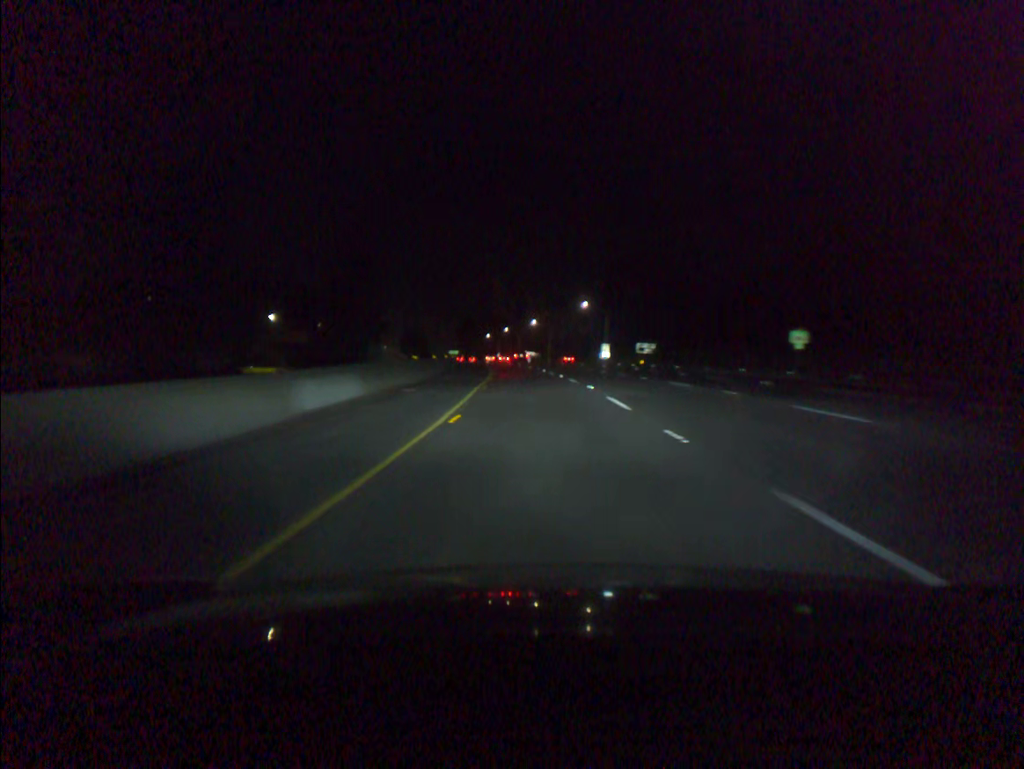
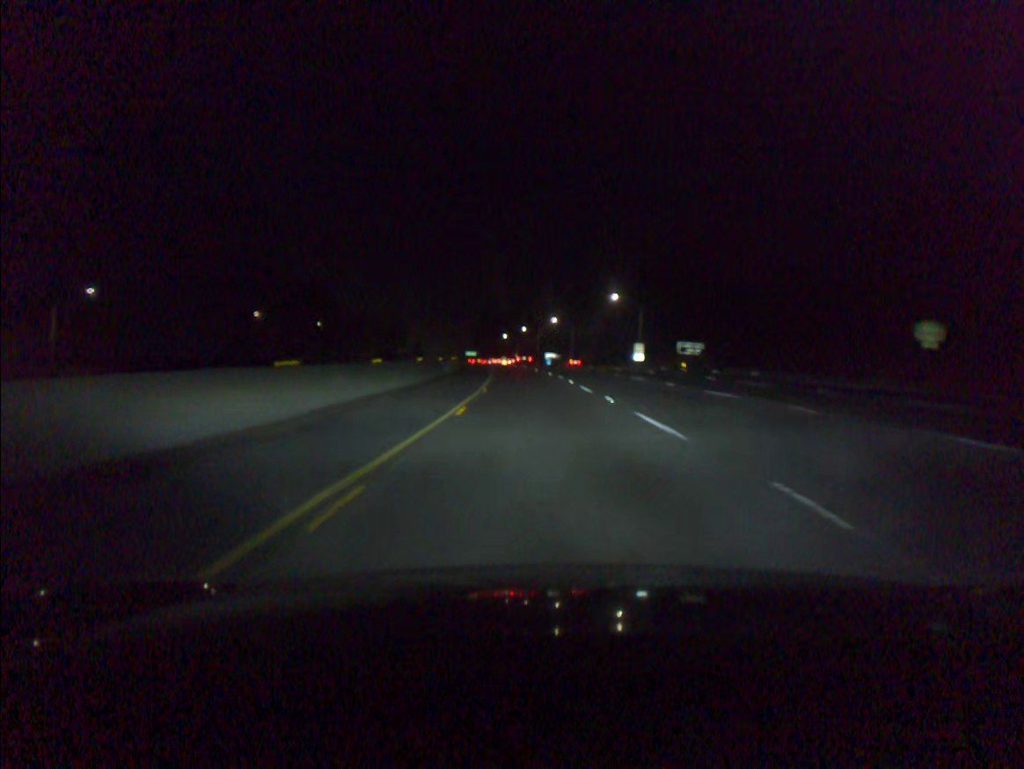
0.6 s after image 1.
(-0.2, +20.2) m; -1°
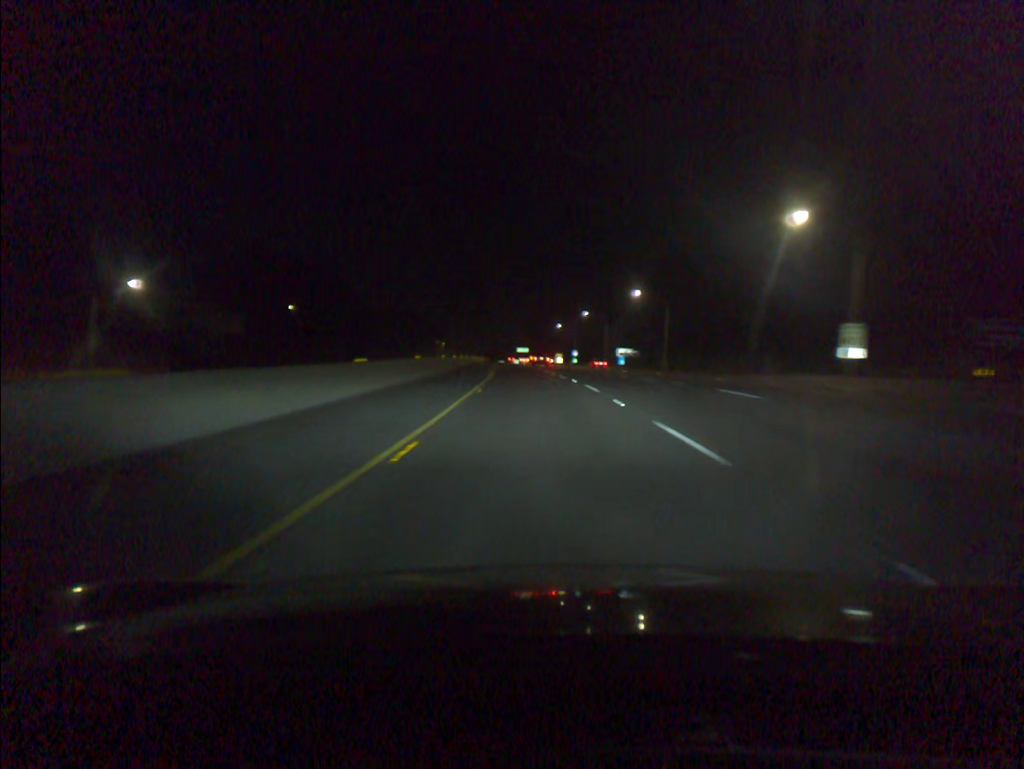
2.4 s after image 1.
(-2.1, +60.5) m; -4°
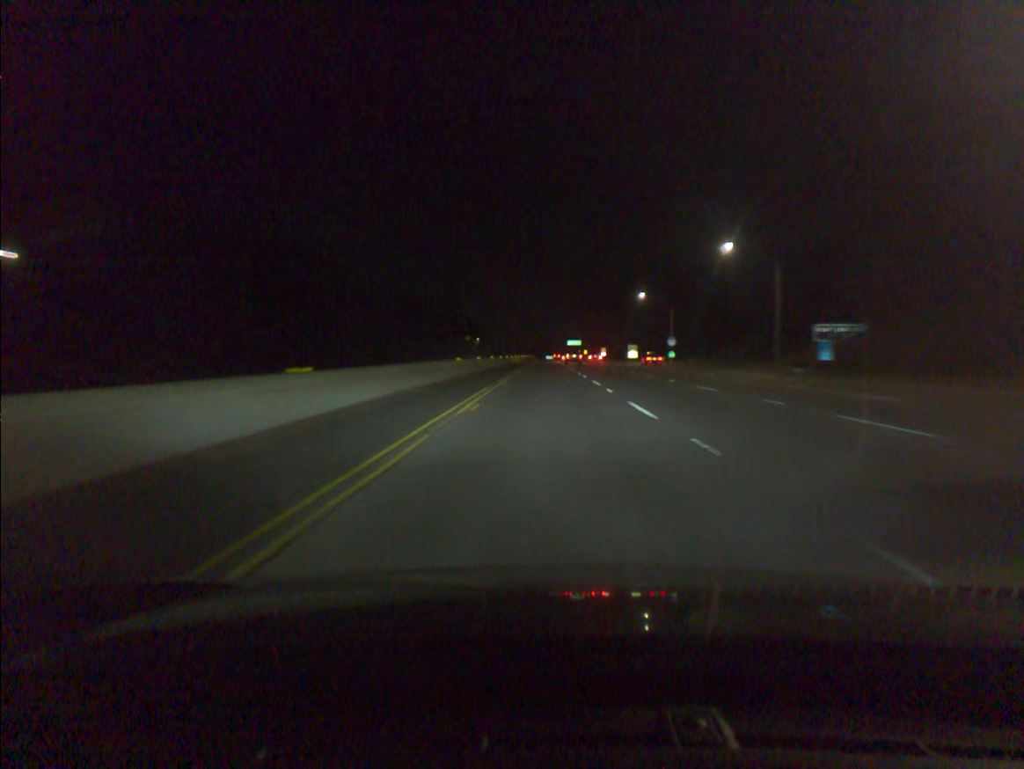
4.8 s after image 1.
(-3.5, +80.8) m; -4°
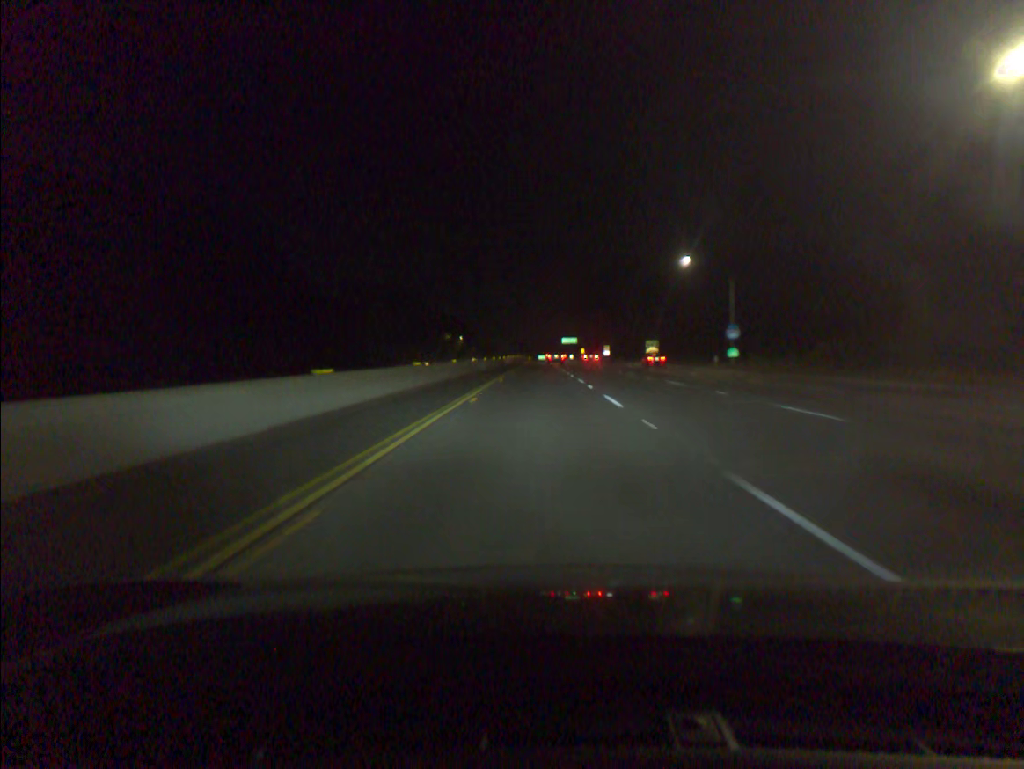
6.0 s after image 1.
(+0.2, +40.5) m; +1°
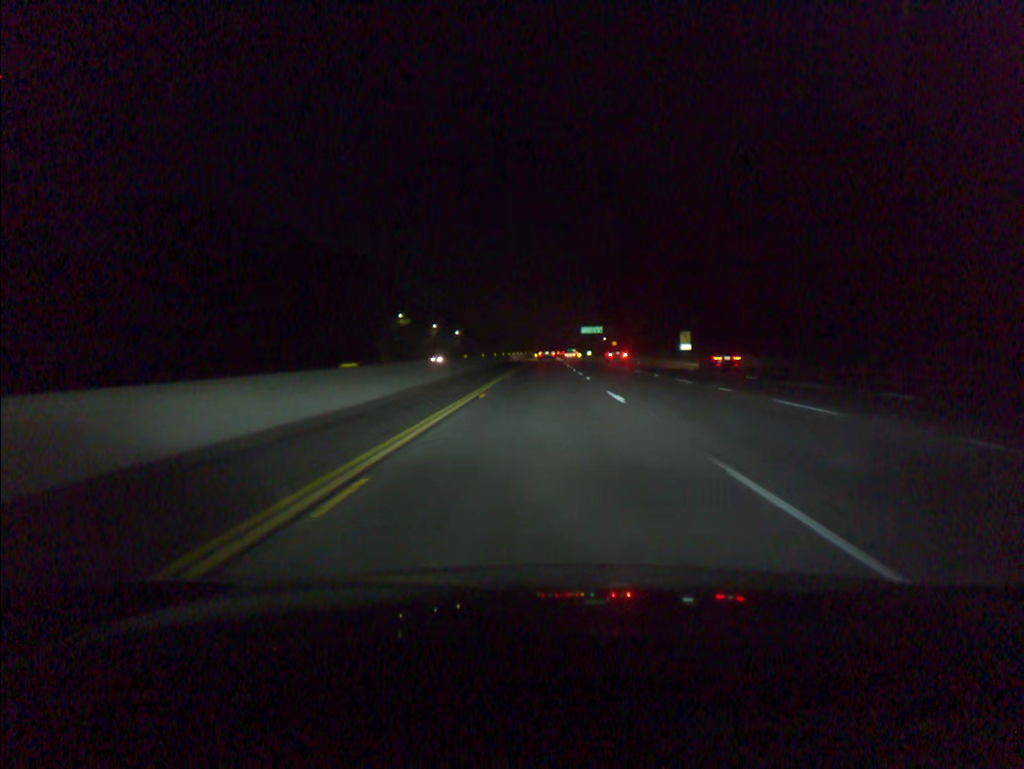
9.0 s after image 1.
(-0.8, +101.3) m; -1°
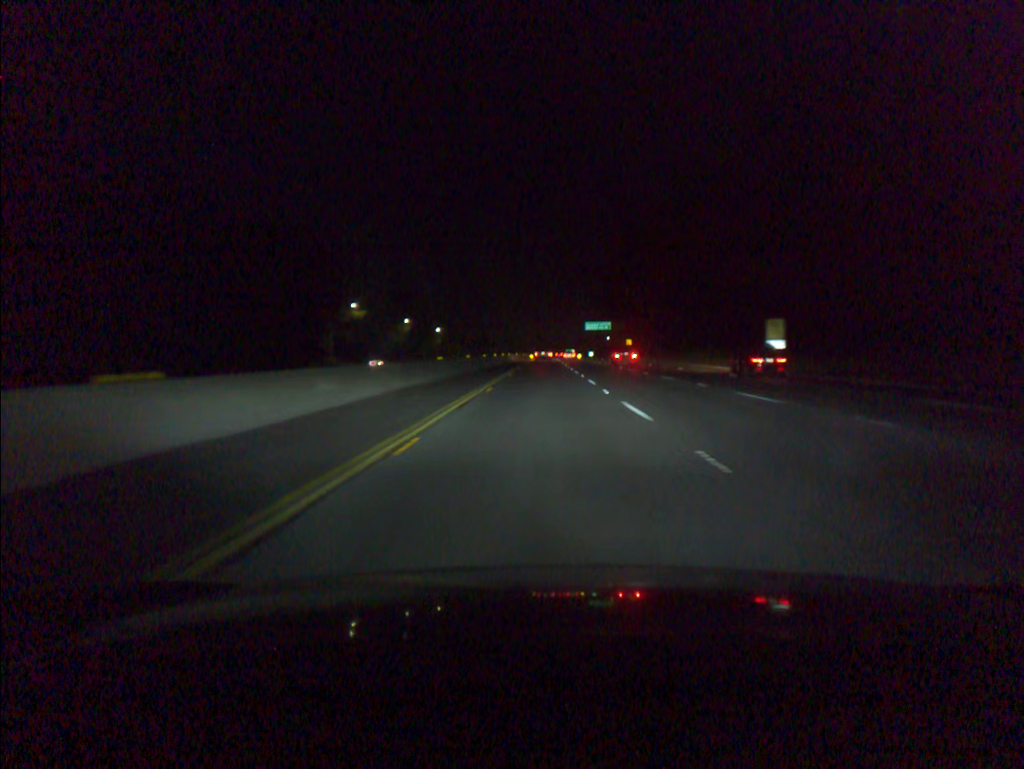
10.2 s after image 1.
(+0.1, +40.4) m; 0°
